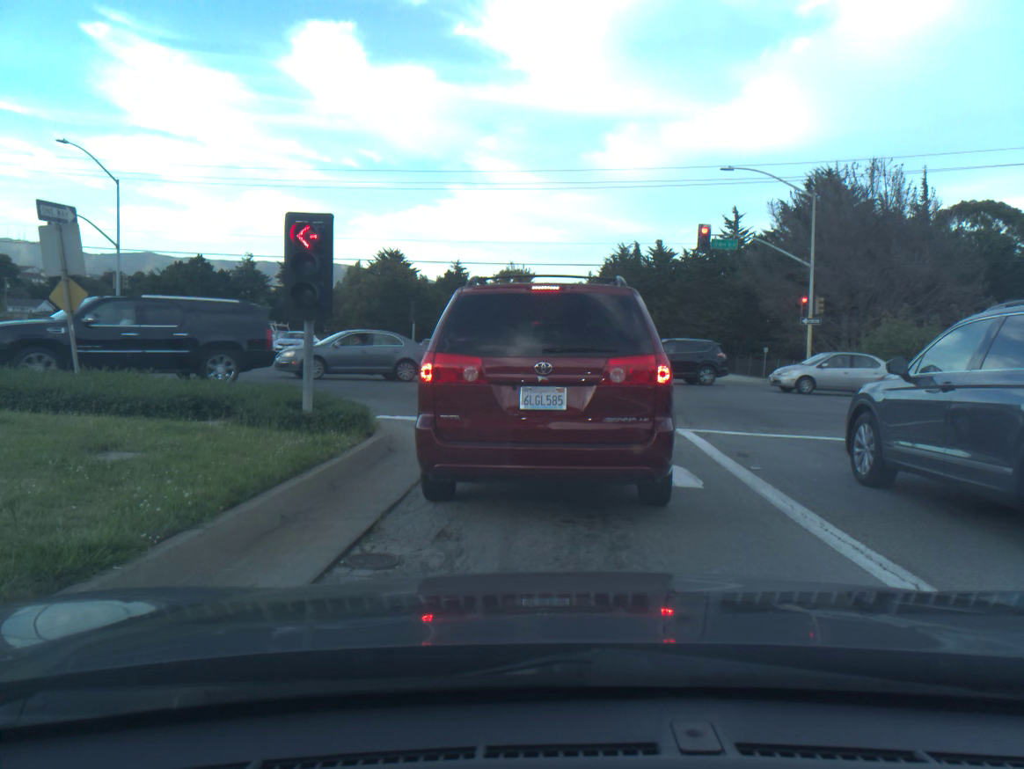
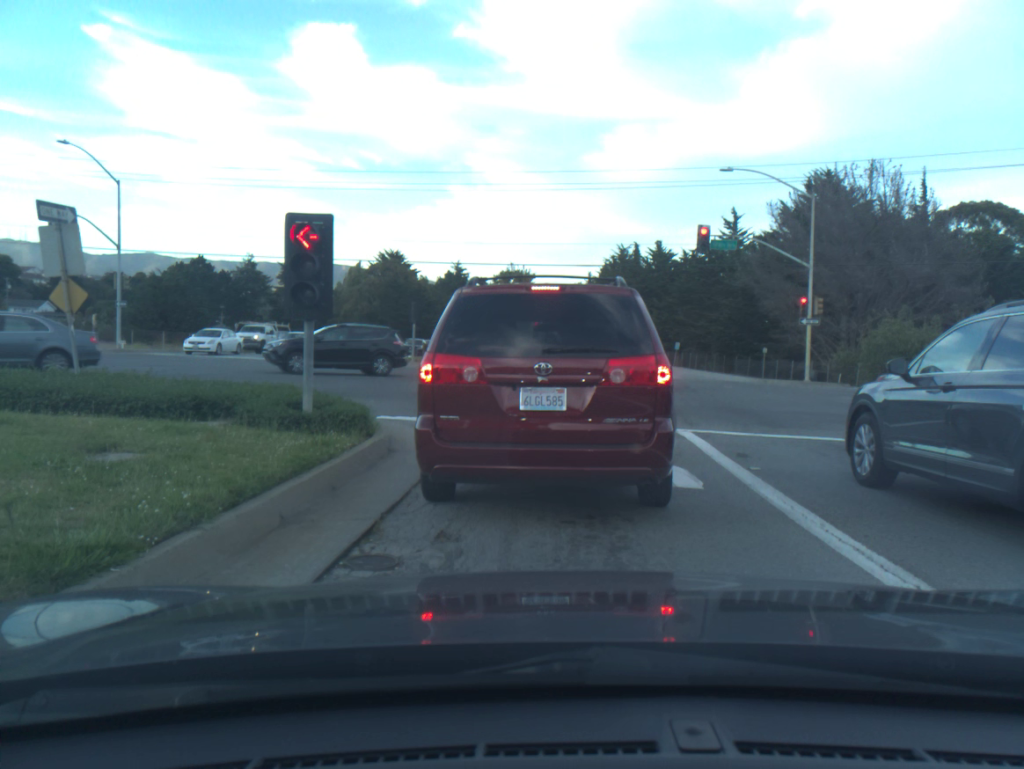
(0.0, 0.0) m; 0°
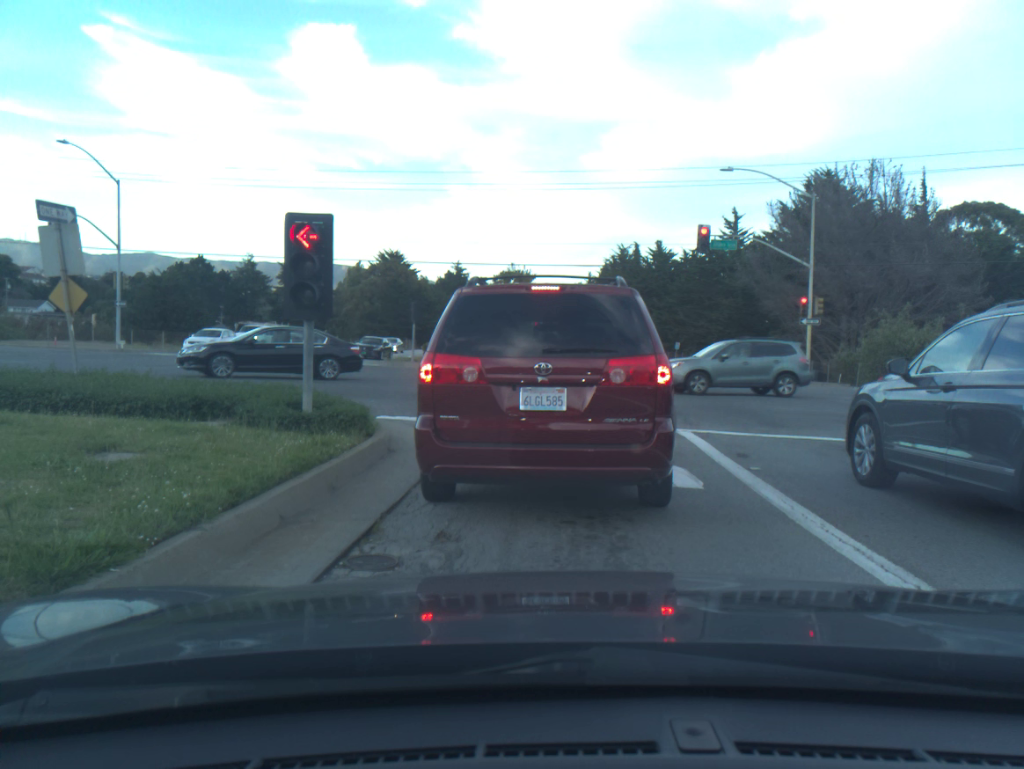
(0.0, 0.0) m; 0°
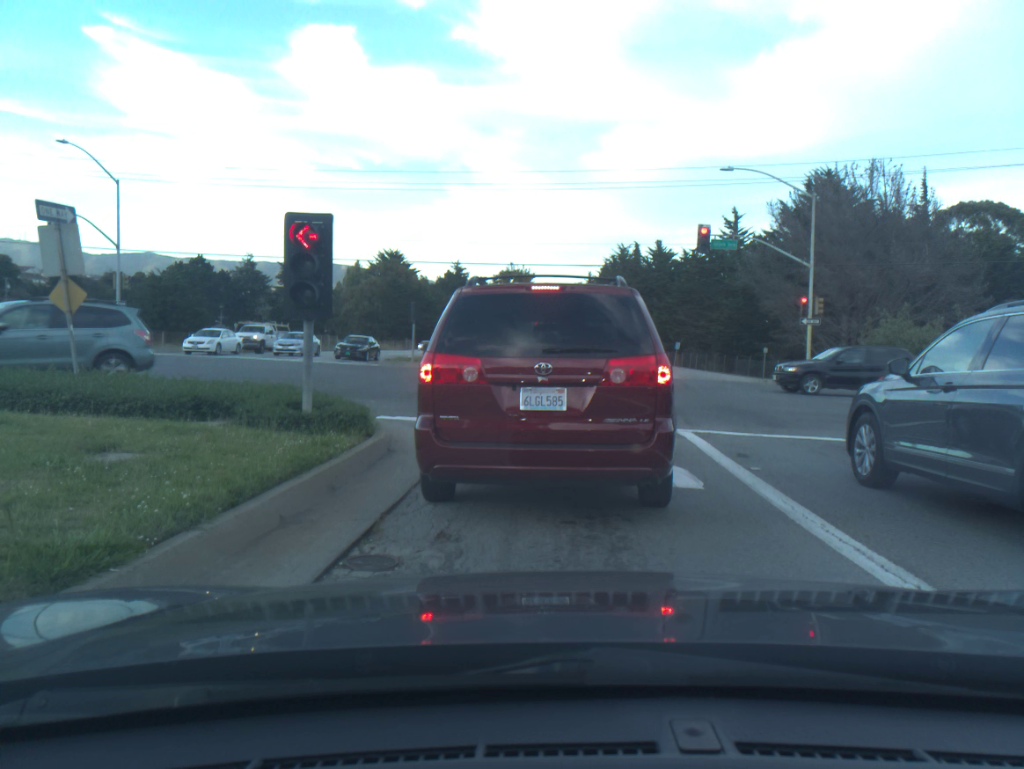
(0.0, 0.0) m; 0°
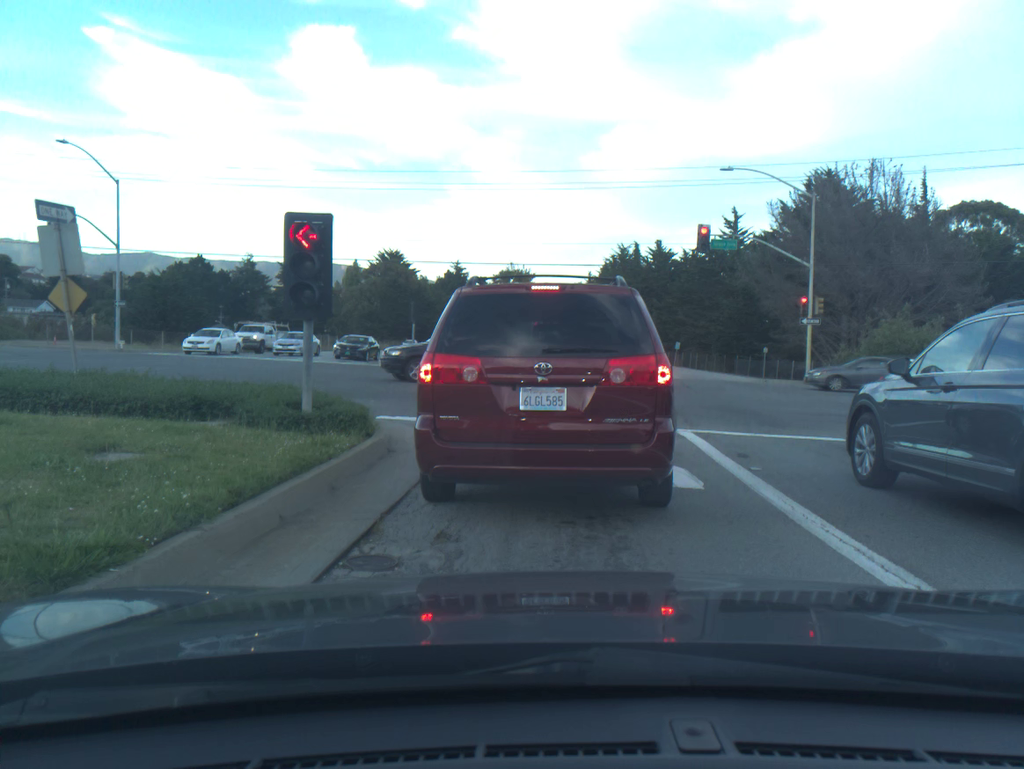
(0.0, 0.0) m; 0°
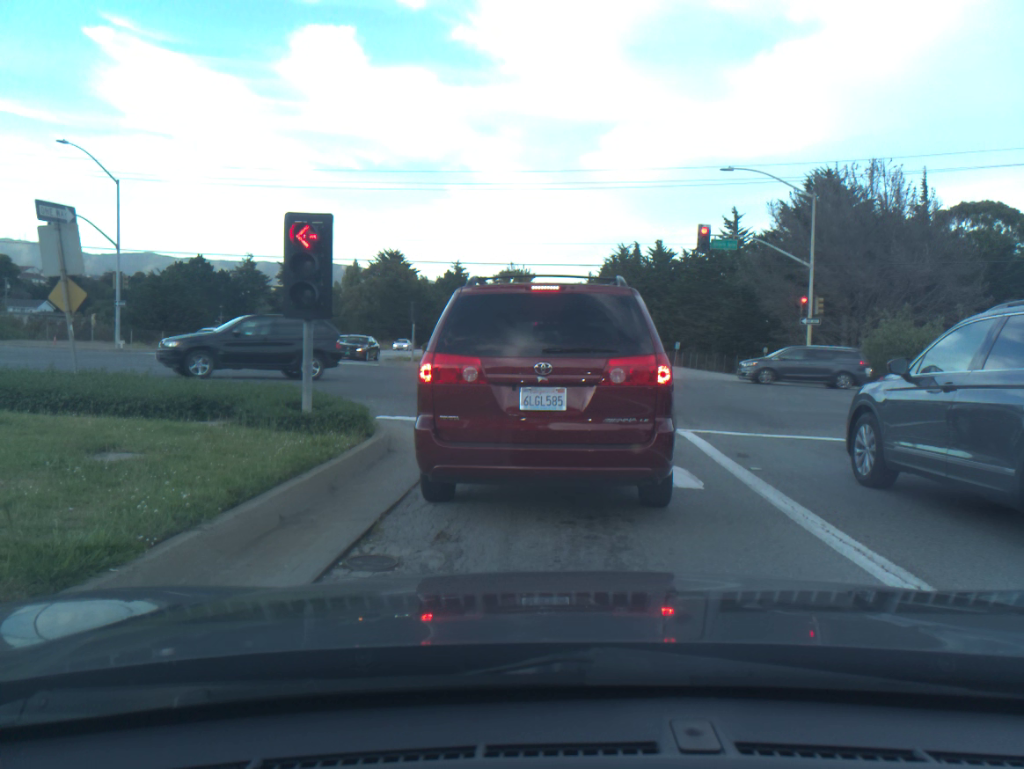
(0.0, 0.0) m; 0°
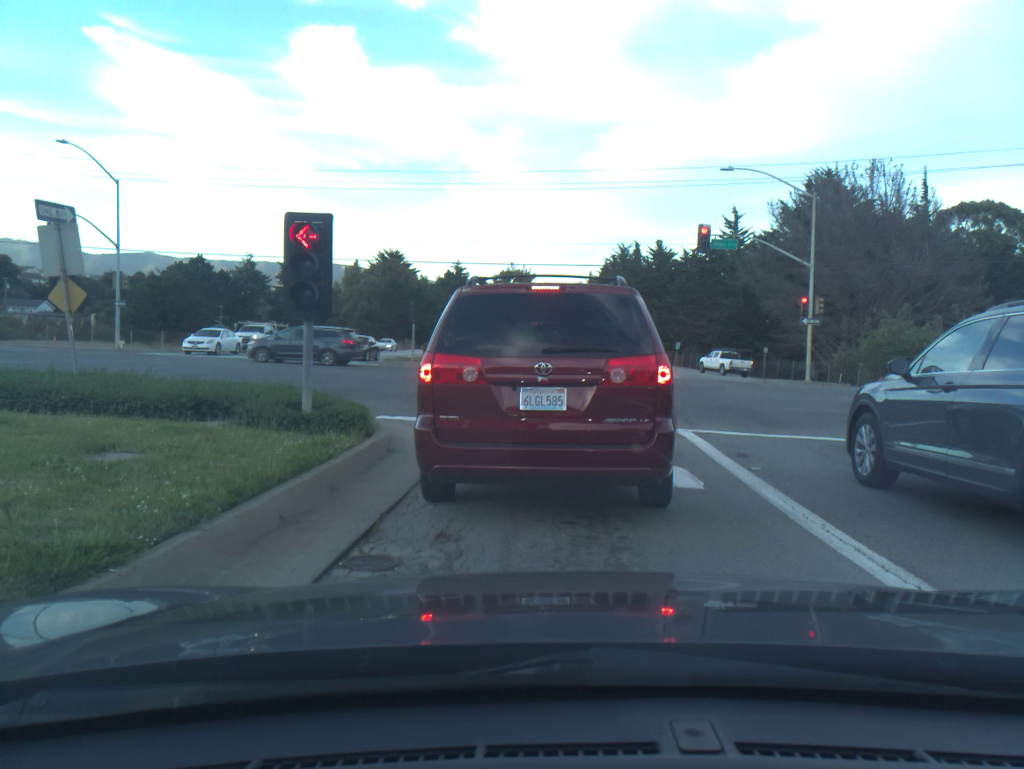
(0.0, 0.0) m; 0°
